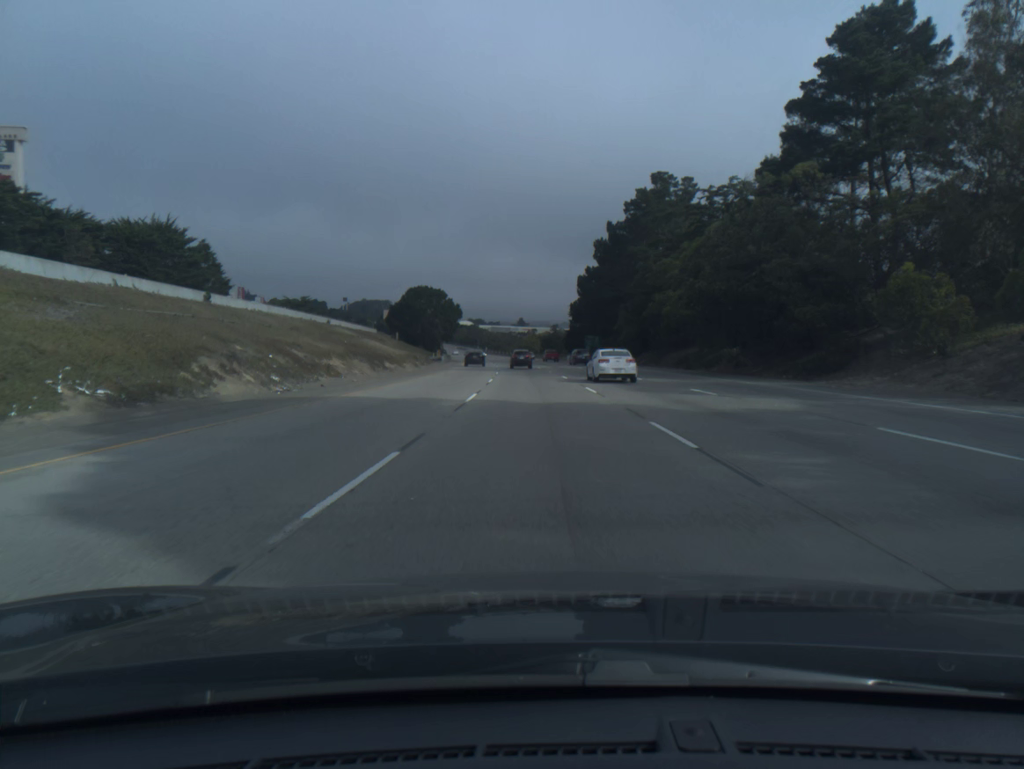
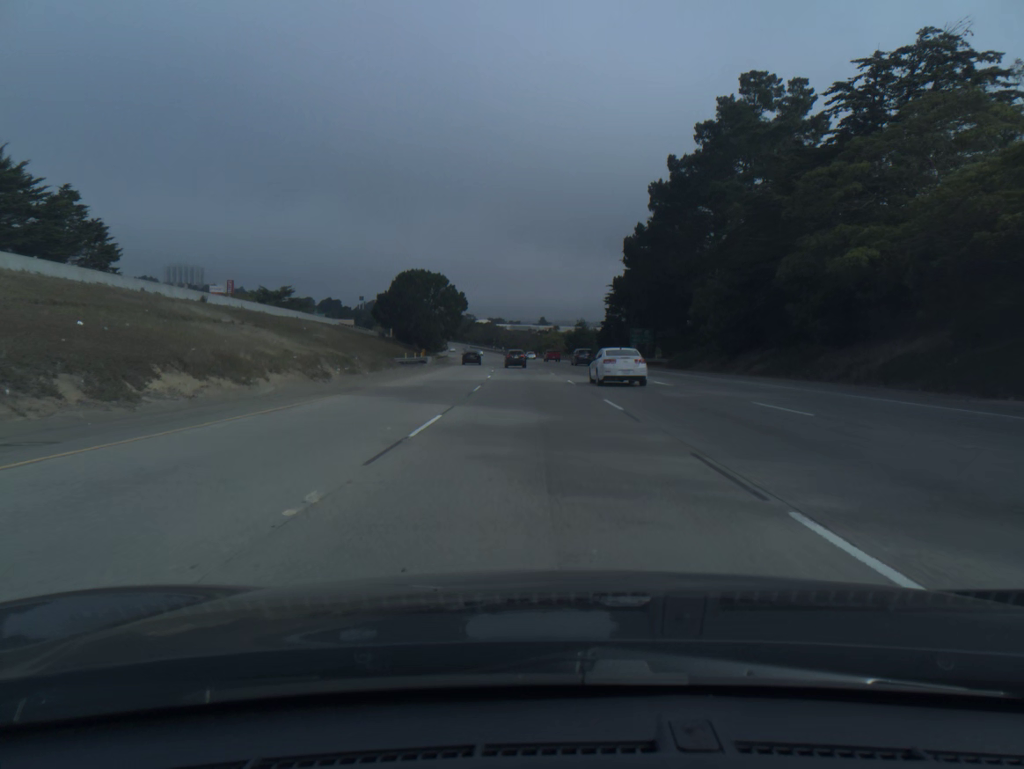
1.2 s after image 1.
(-0.4, +37.1) m; -1°
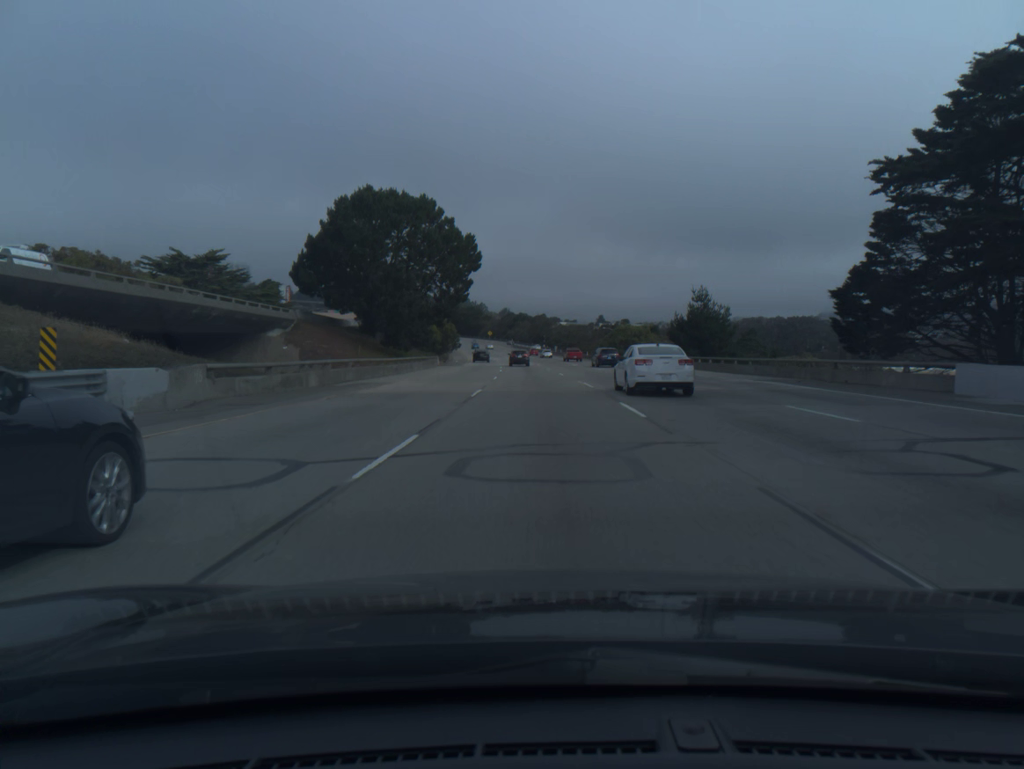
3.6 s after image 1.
(-2.5, +74.9) m; -4°
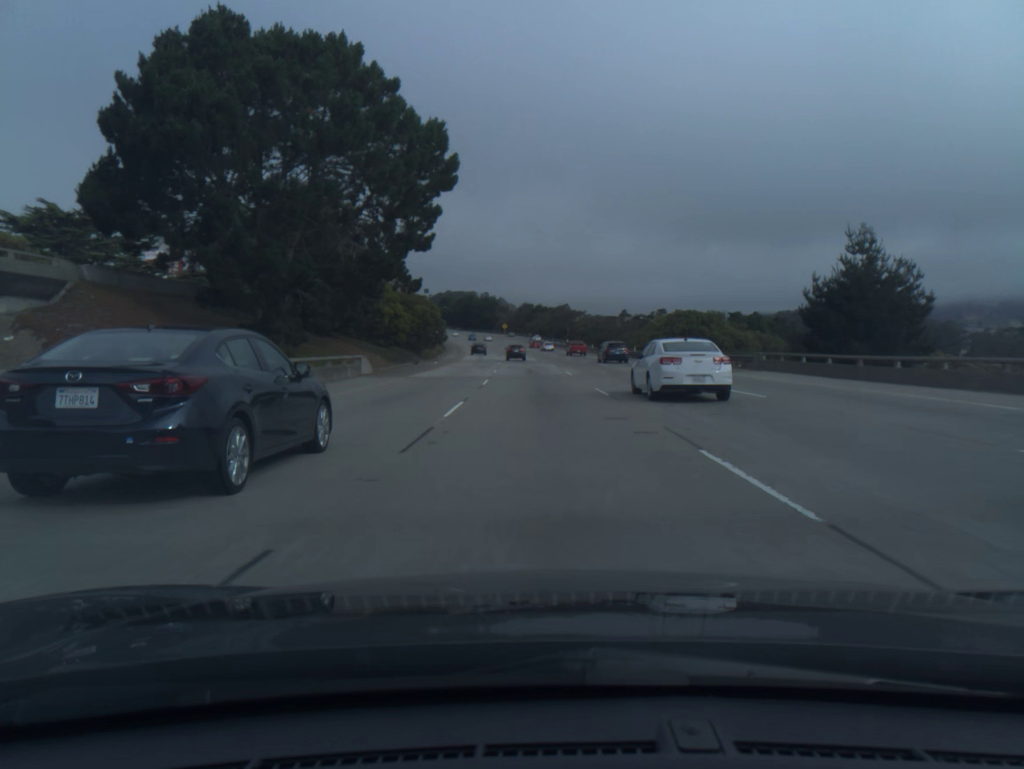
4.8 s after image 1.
(-0.5, +37.9) m; -1°
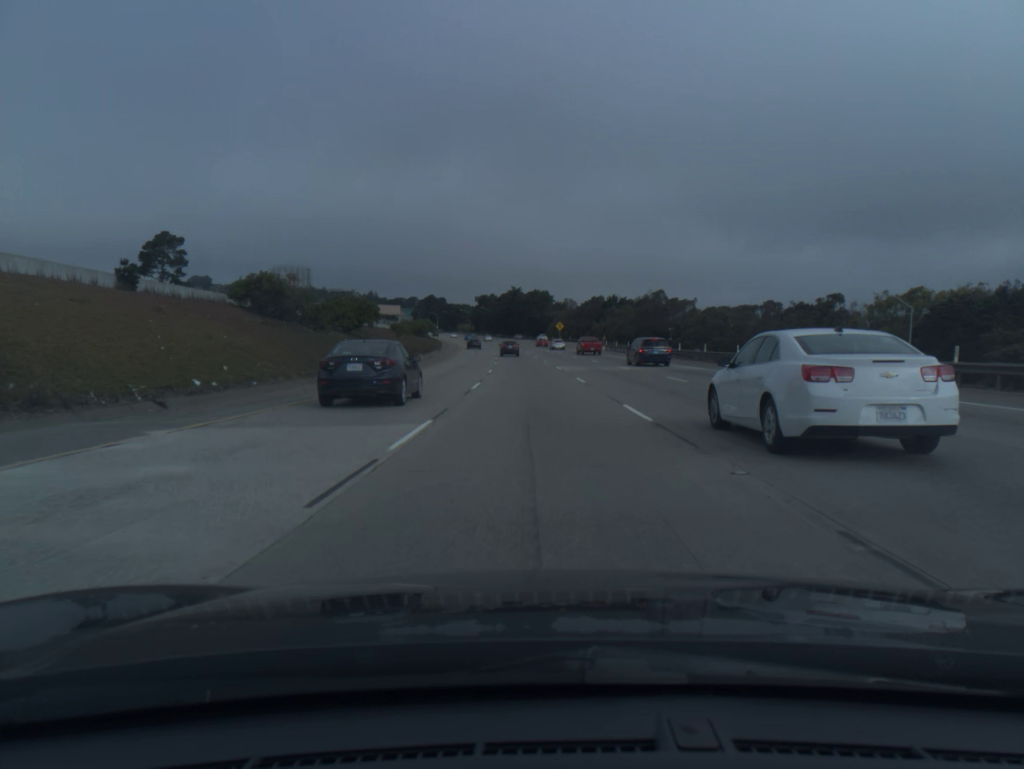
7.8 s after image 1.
(-3.7, +95.9) m; -4°
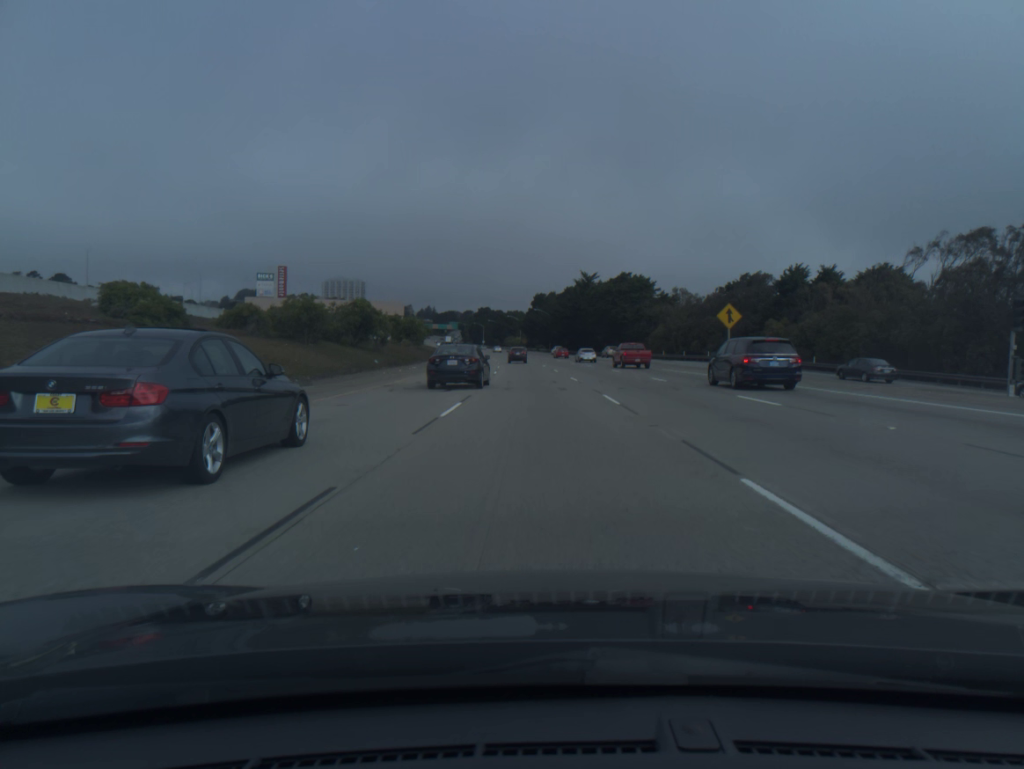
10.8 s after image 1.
(-3.9, +96.7) m; -5°
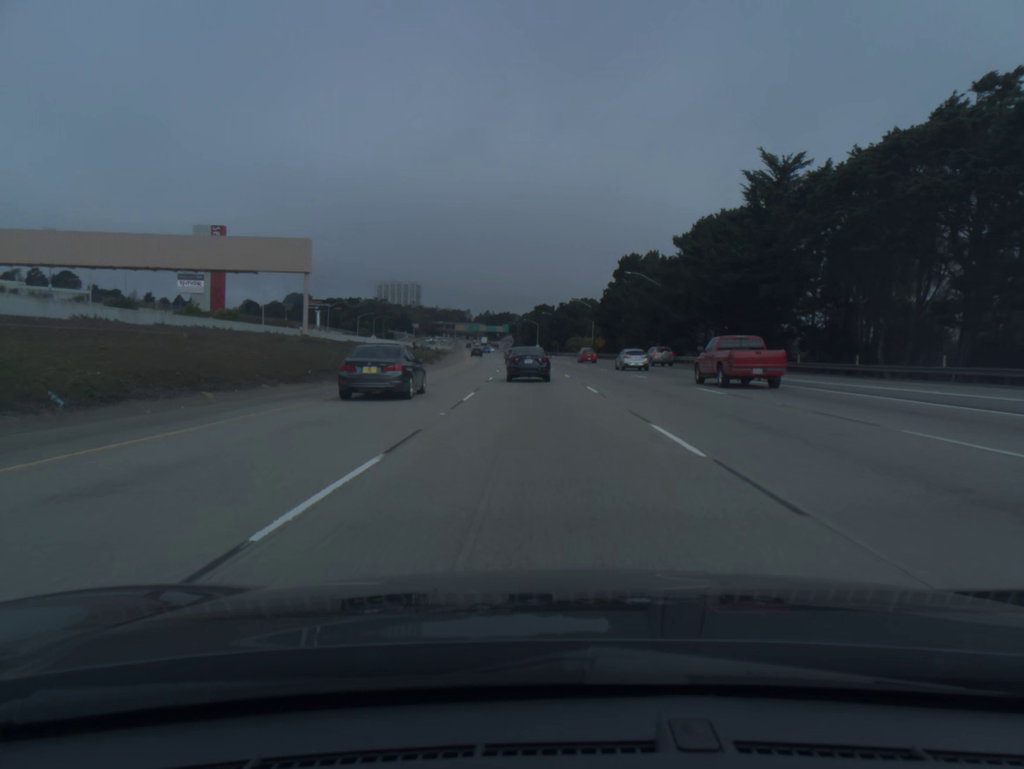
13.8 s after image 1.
(-3.6, +97.0) m; -5°
